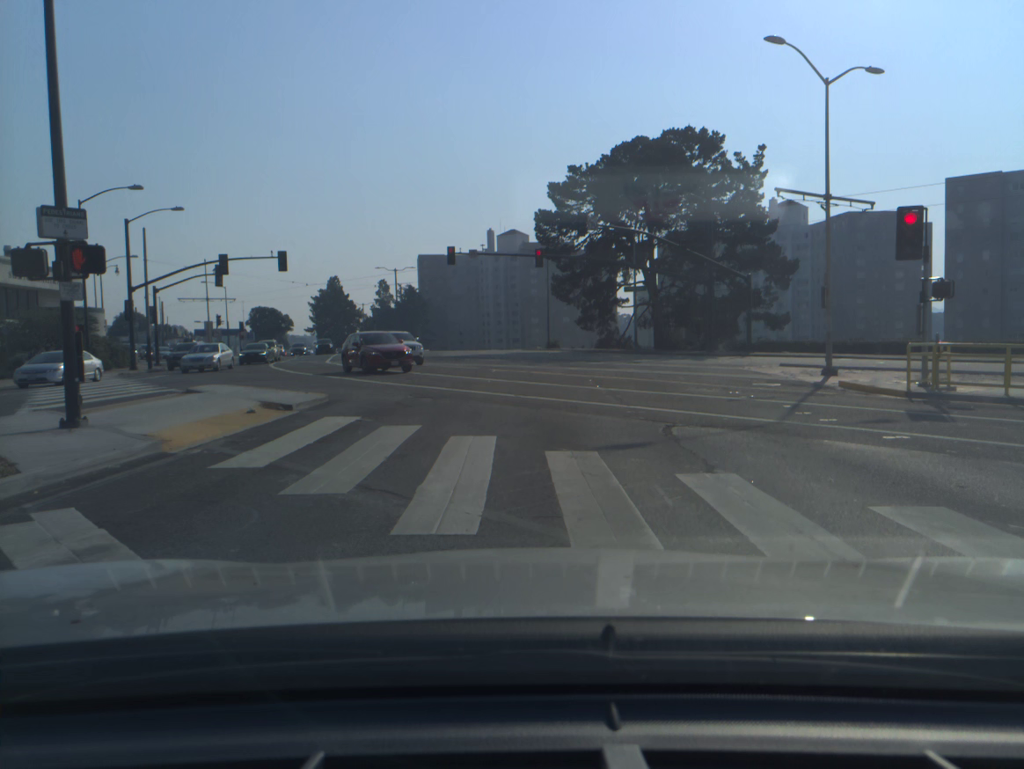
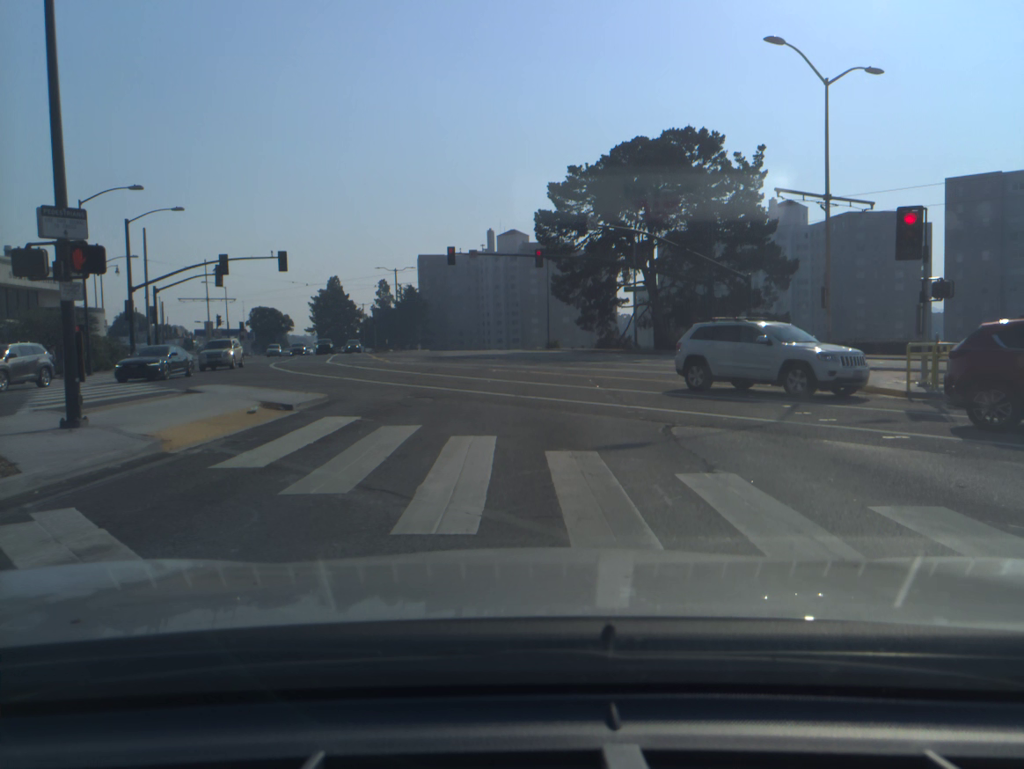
(0.0, 0.0) m; 0°
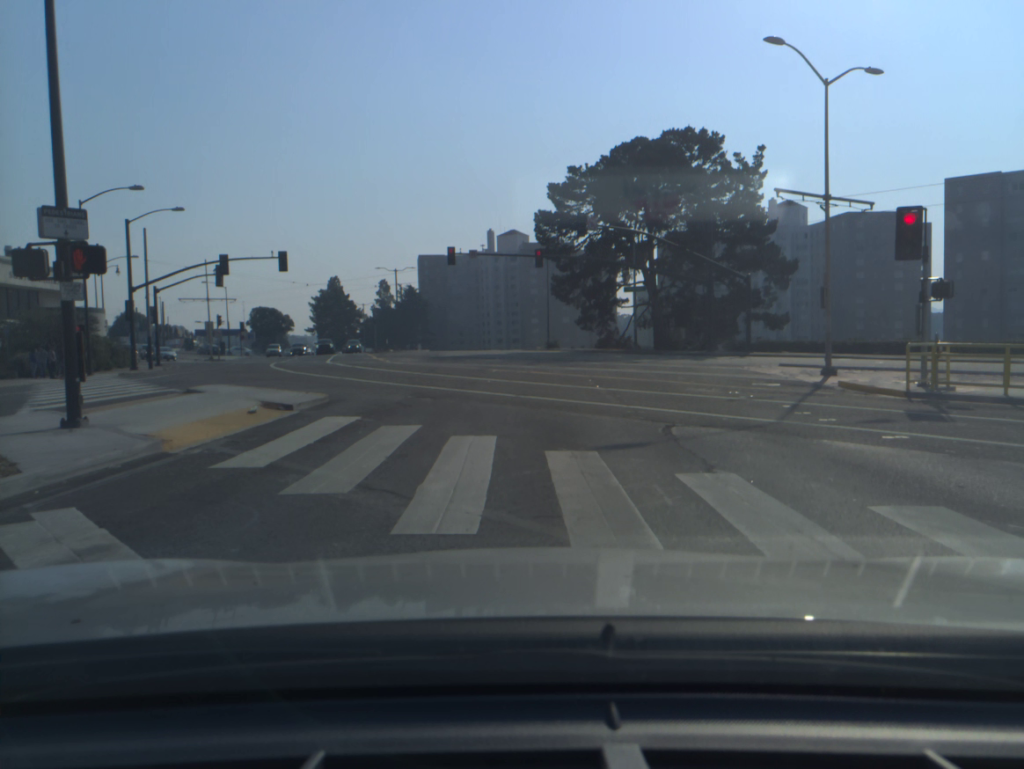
(0.0, 0.0) m; 0°
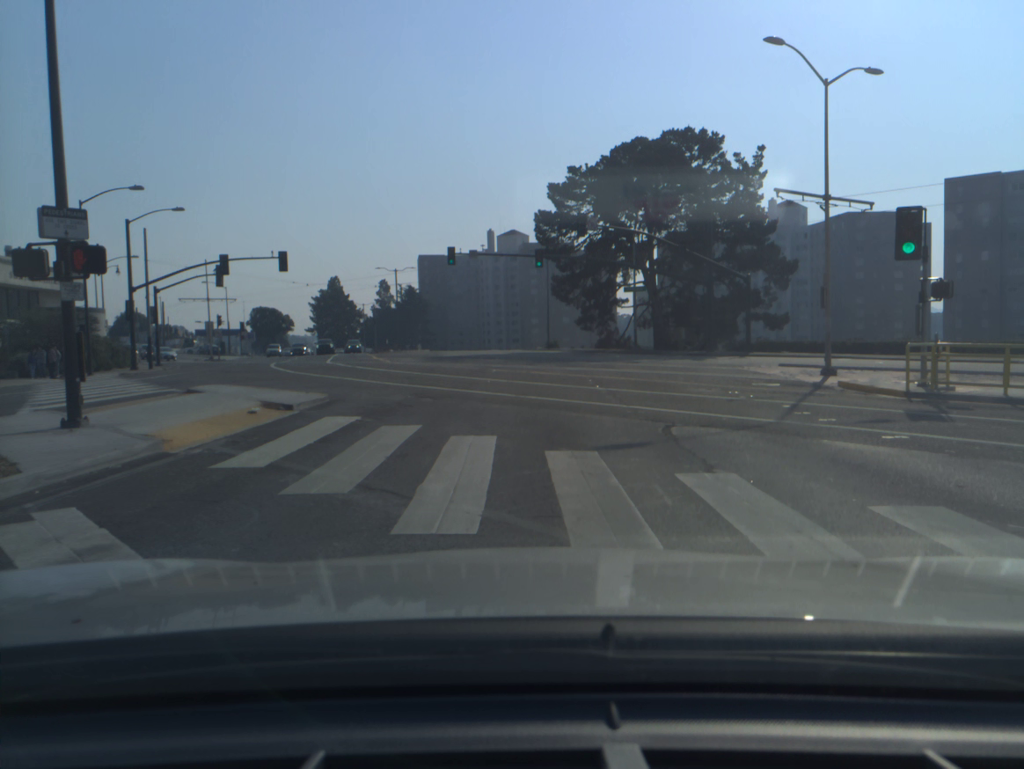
(0.0, 0.0) m; 0°
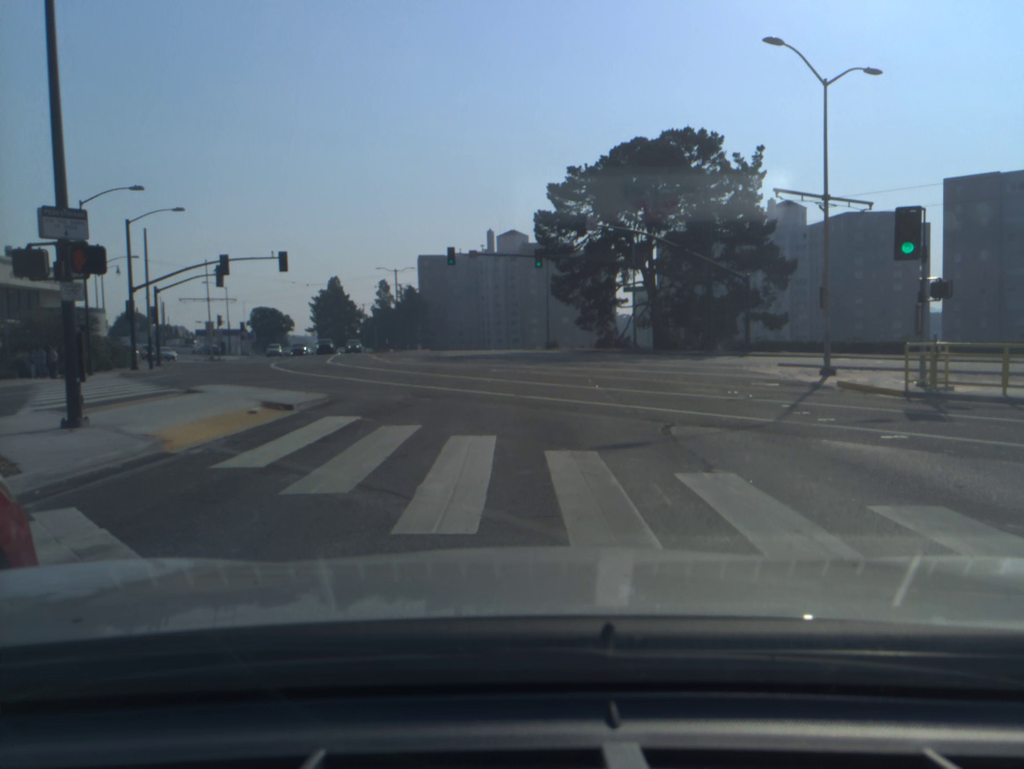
(0.0, 0.0) m; 0°
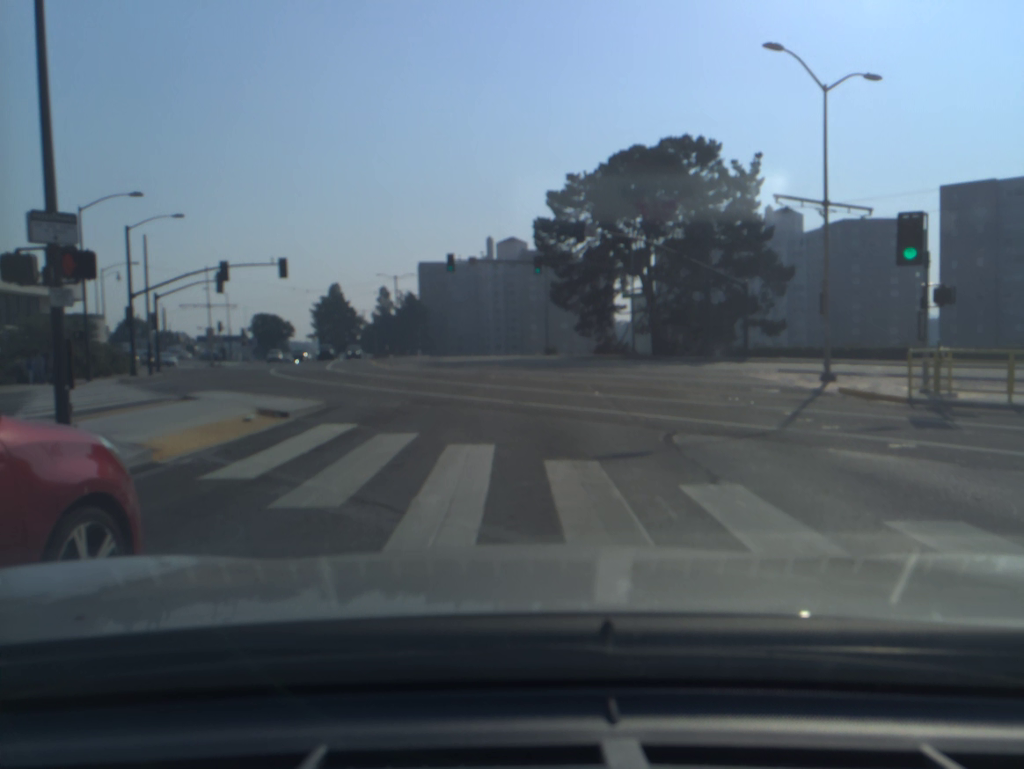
(0.0, +0.3) m; 0°
